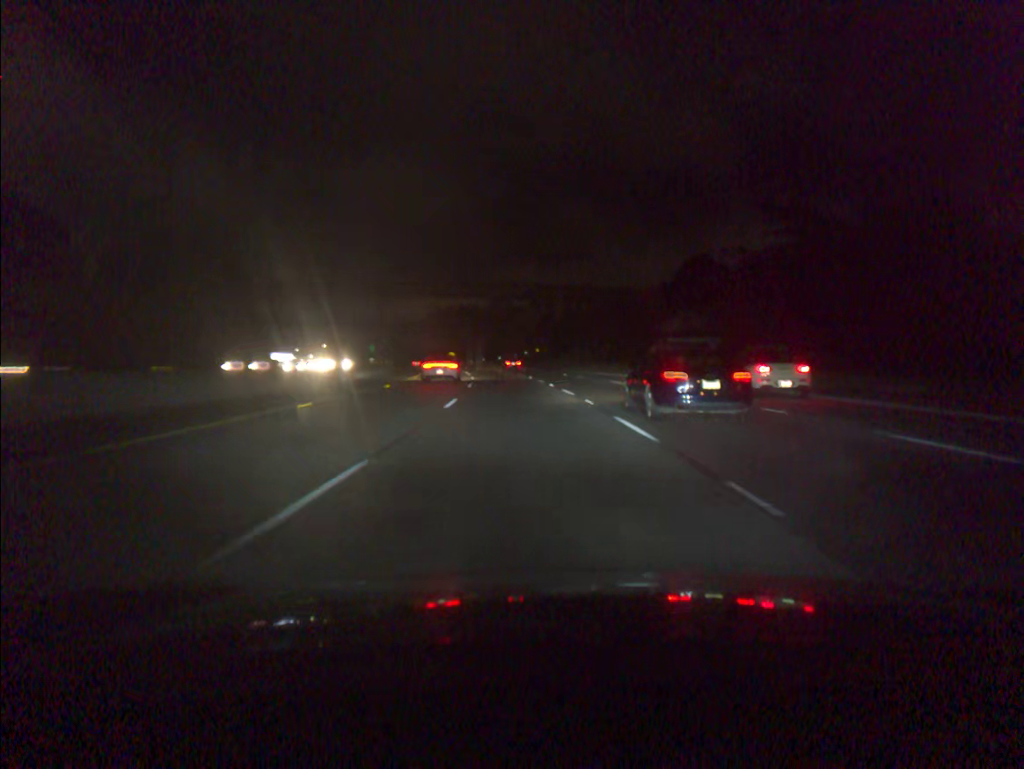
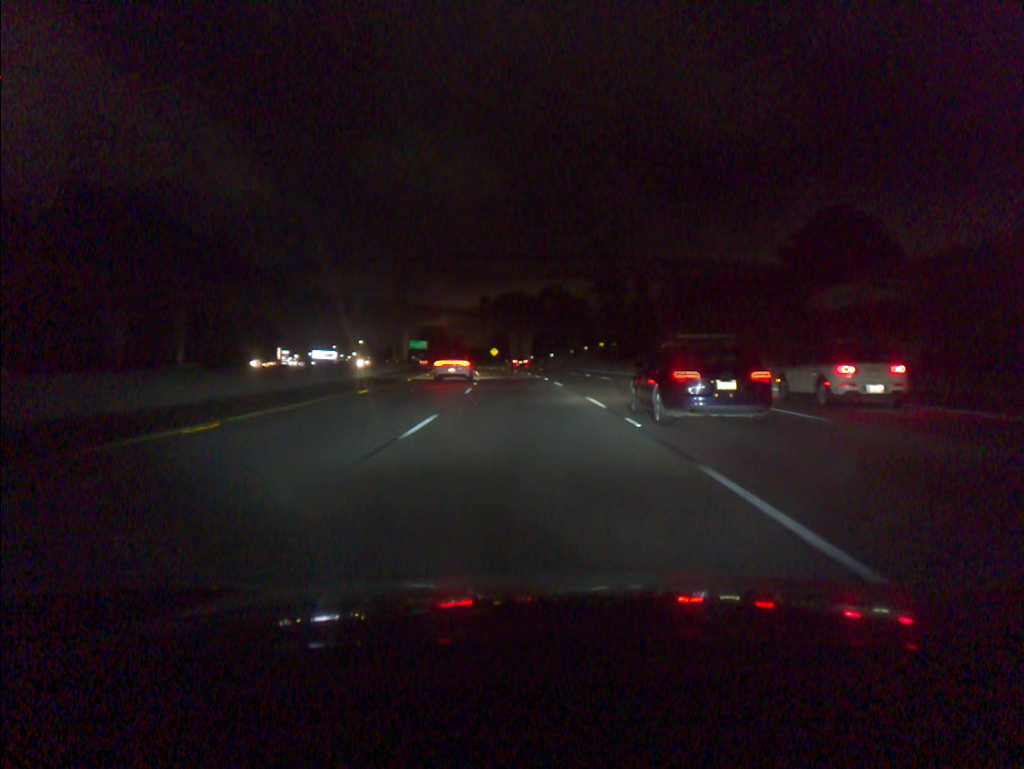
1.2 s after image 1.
(-1.3, +36.6) m; -4°
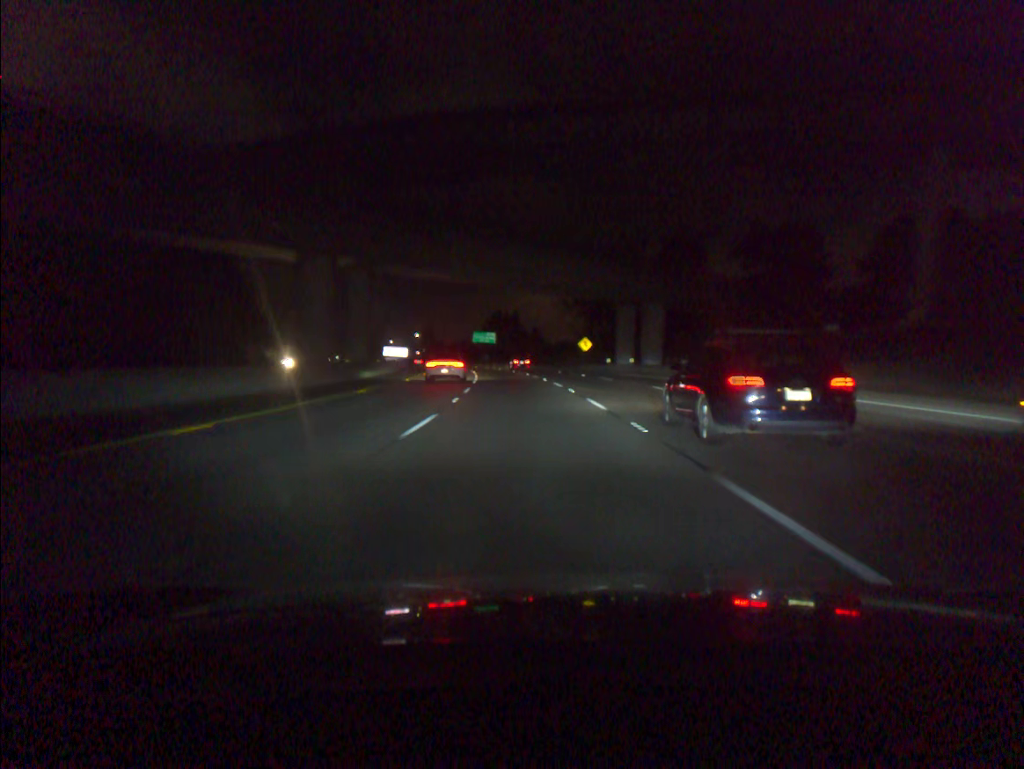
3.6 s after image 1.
(-4.3, +73.5) m; -7°
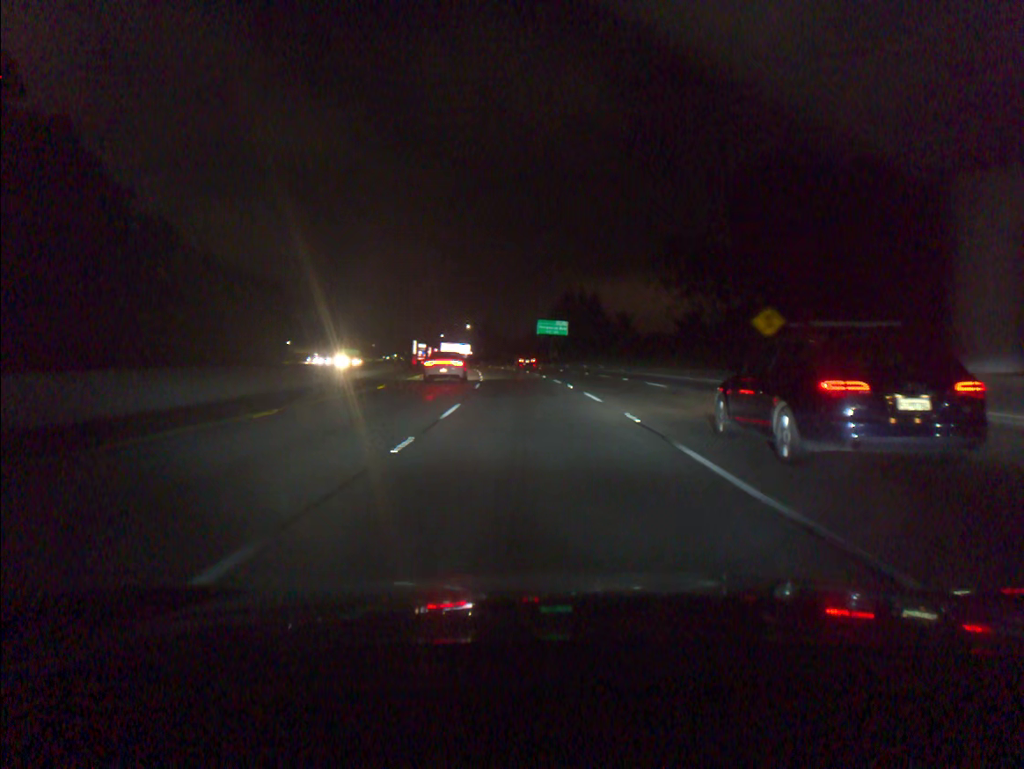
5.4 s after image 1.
(-2.7, +55.2) m; -5°
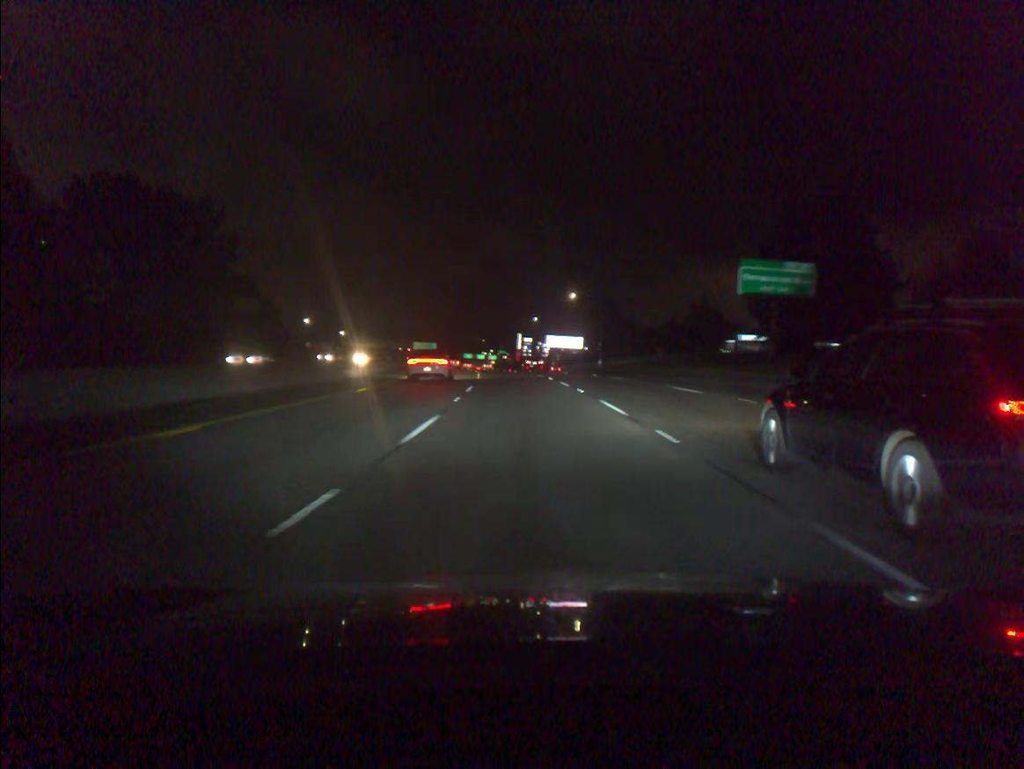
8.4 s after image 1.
(-6.9, +91.8) m; -8°
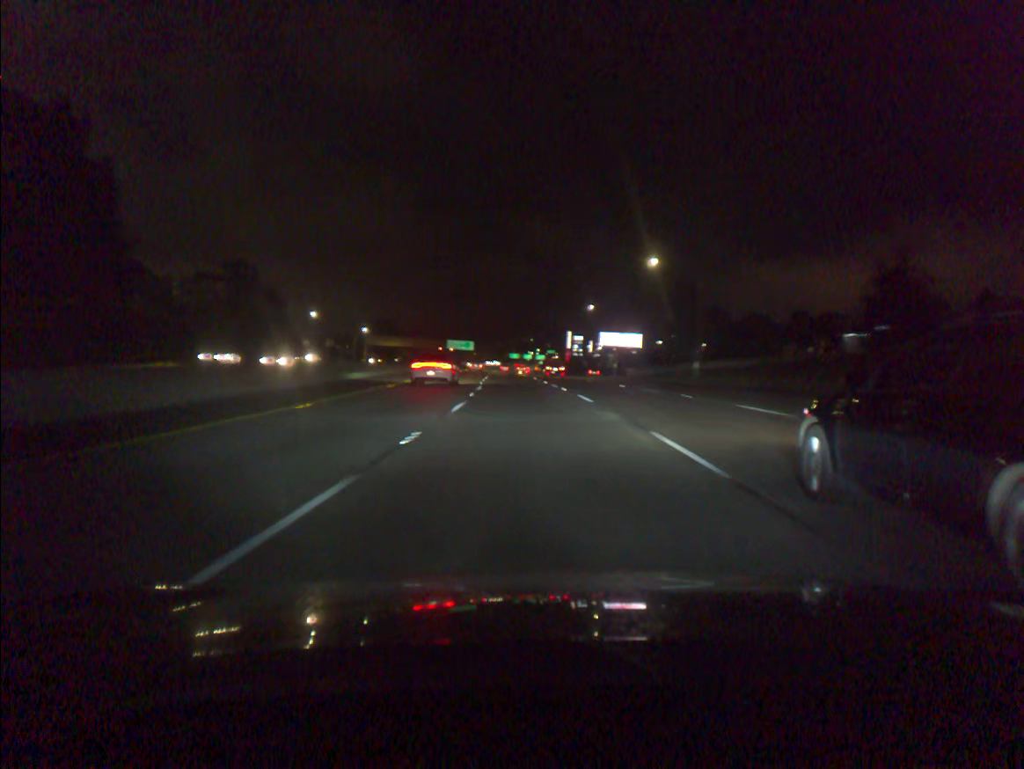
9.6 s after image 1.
(-1.2, +36.9) m; -4°
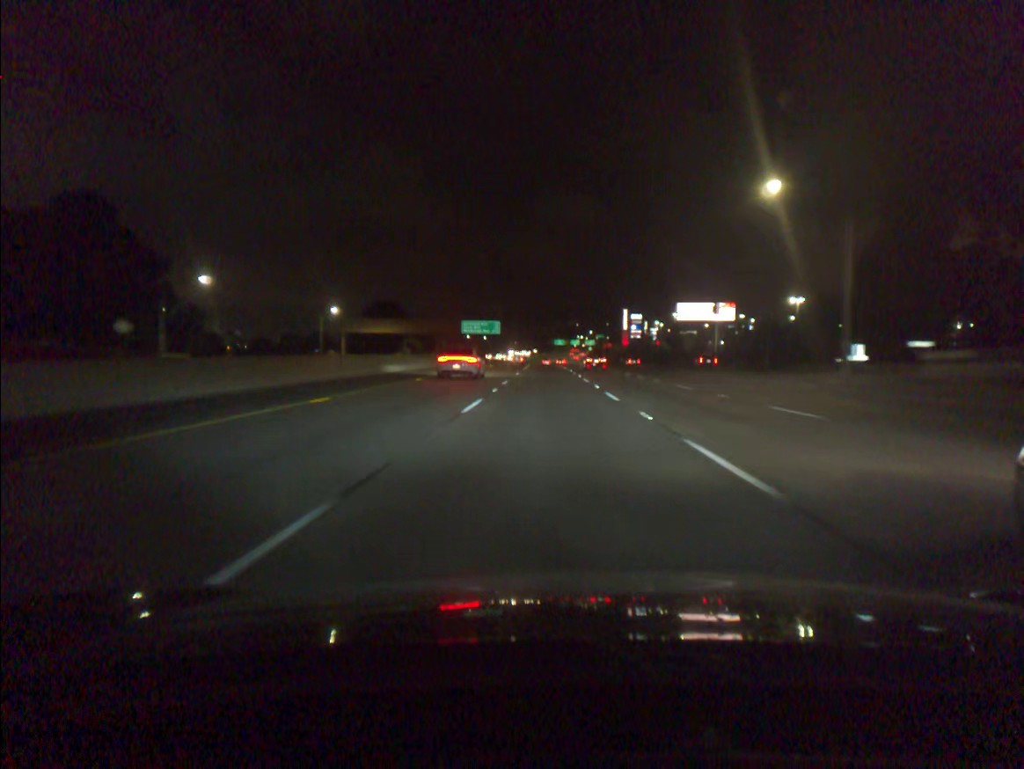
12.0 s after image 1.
(-3.0, +73.9) m; -3°
